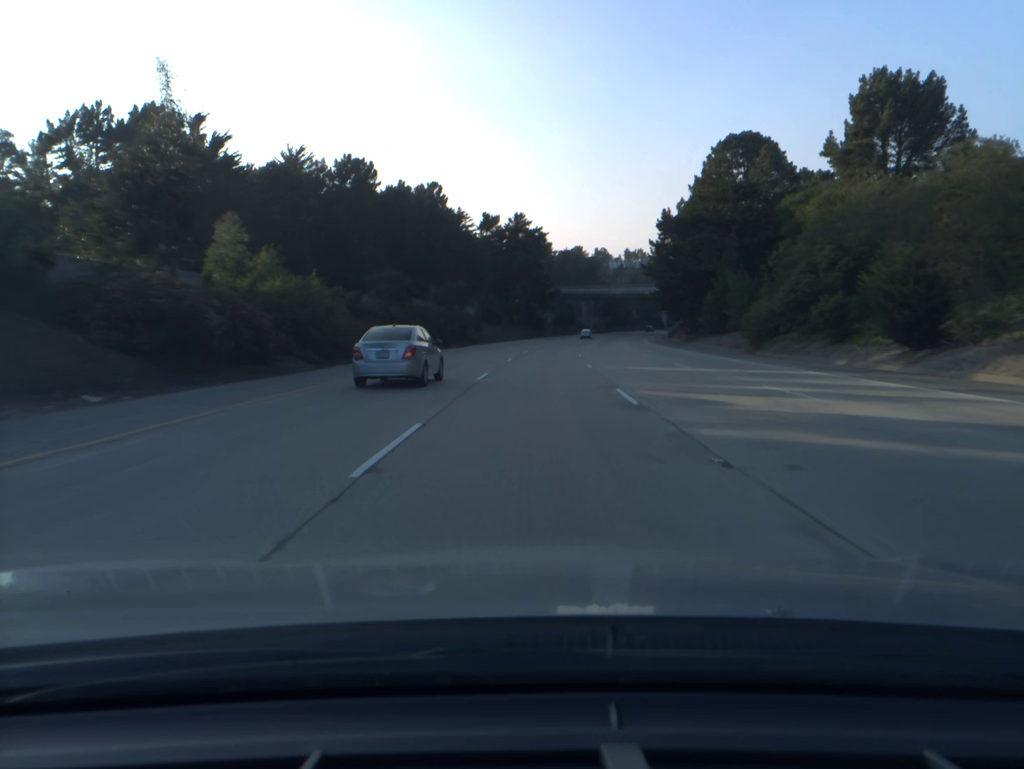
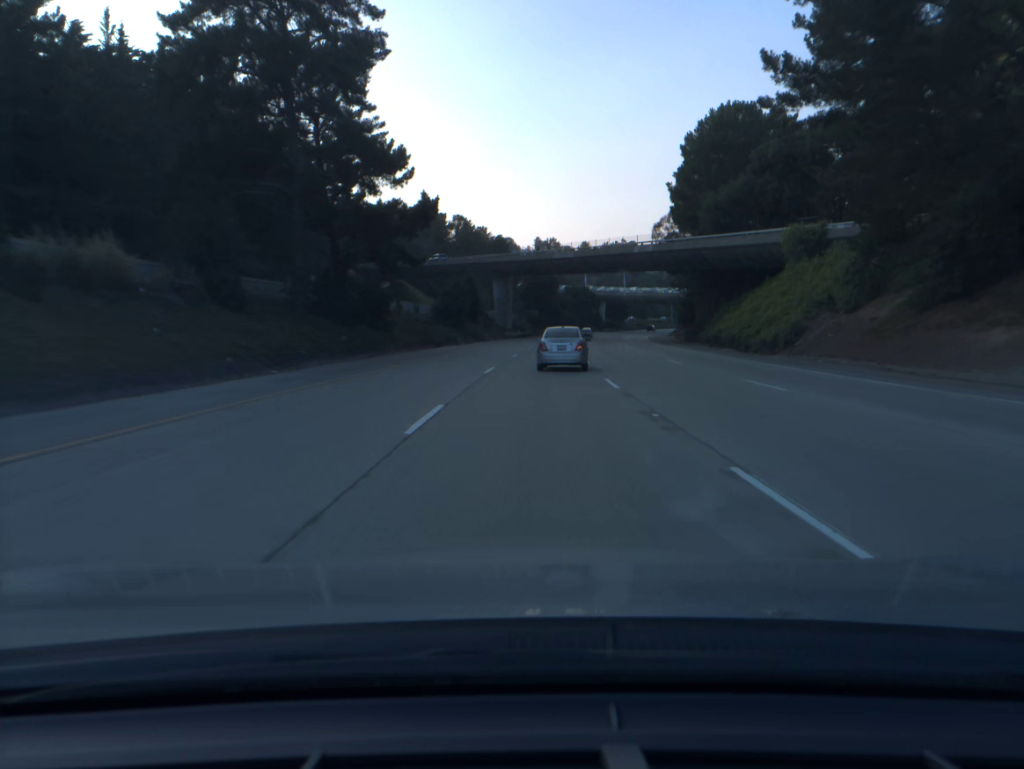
(+6.2, +98.8) m; +7°
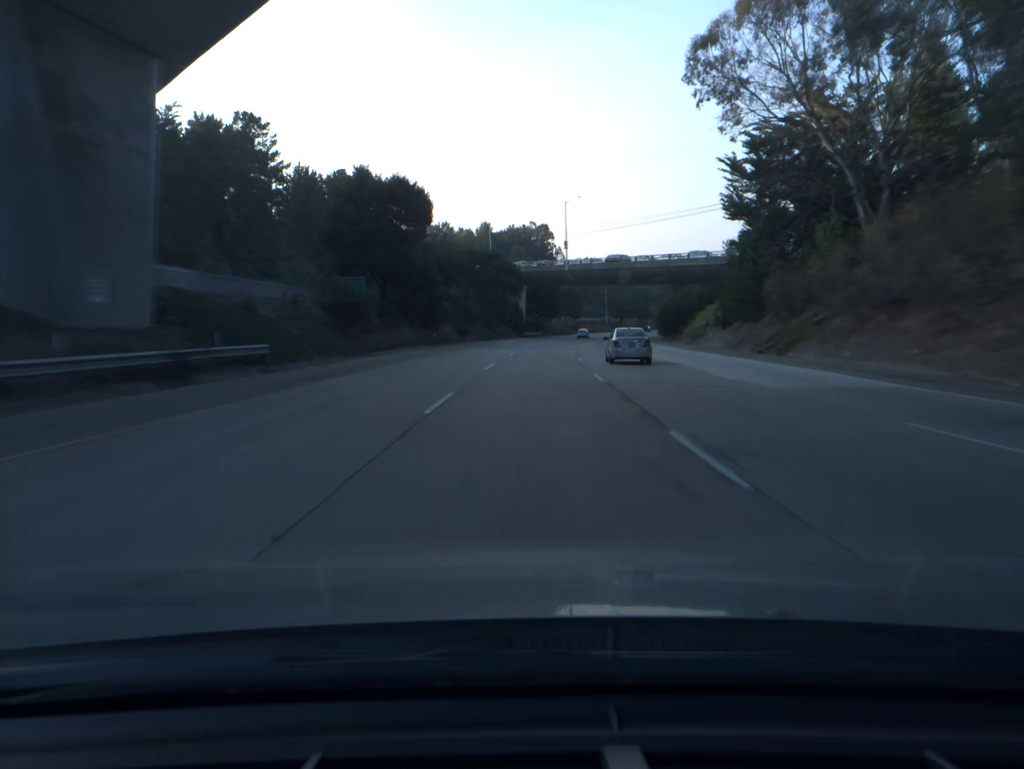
(+6.5, +99.2) m; +7°
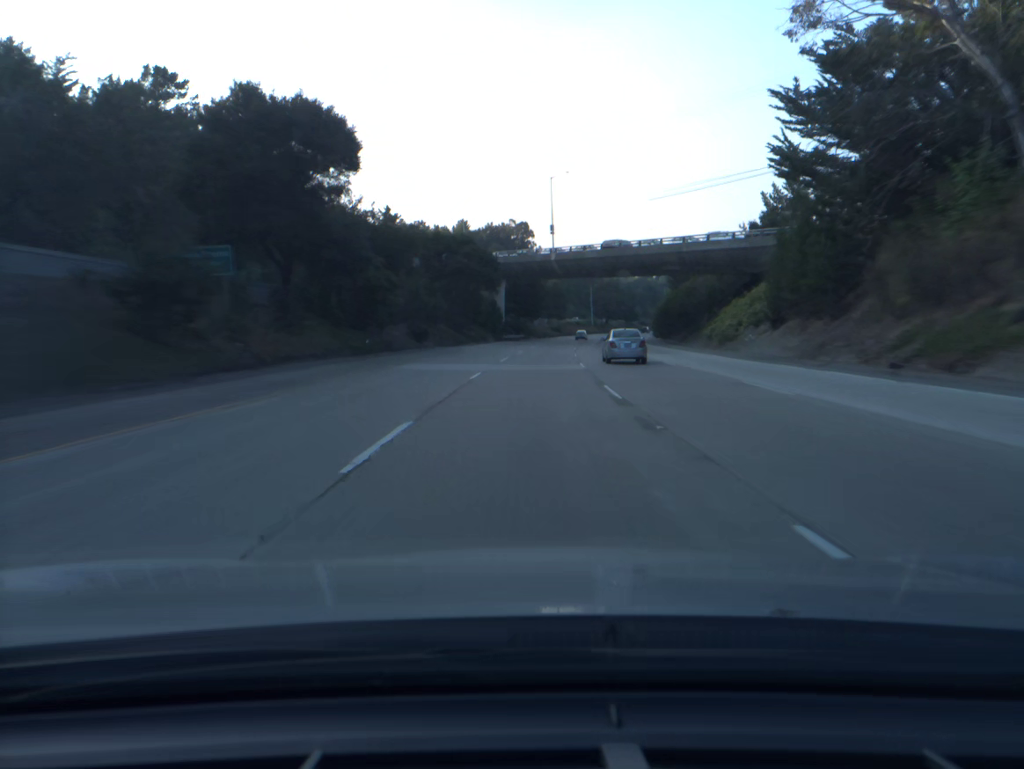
(+0.3, +19.9) m; +1°
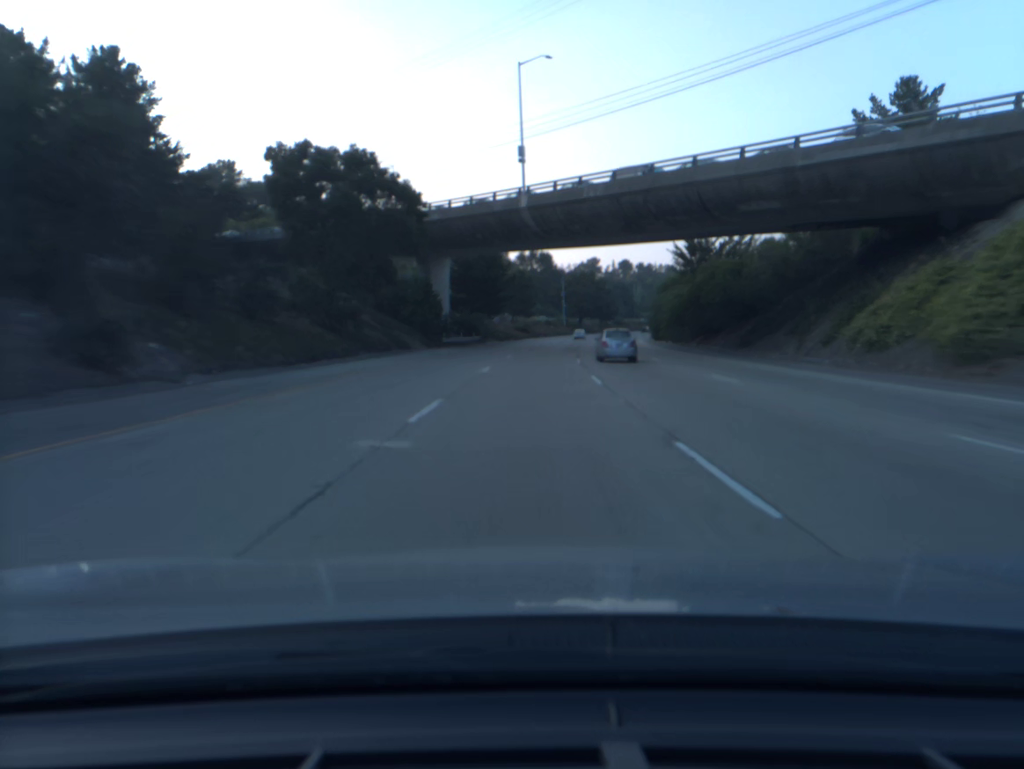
(+0.9, +39.8) m; +3°
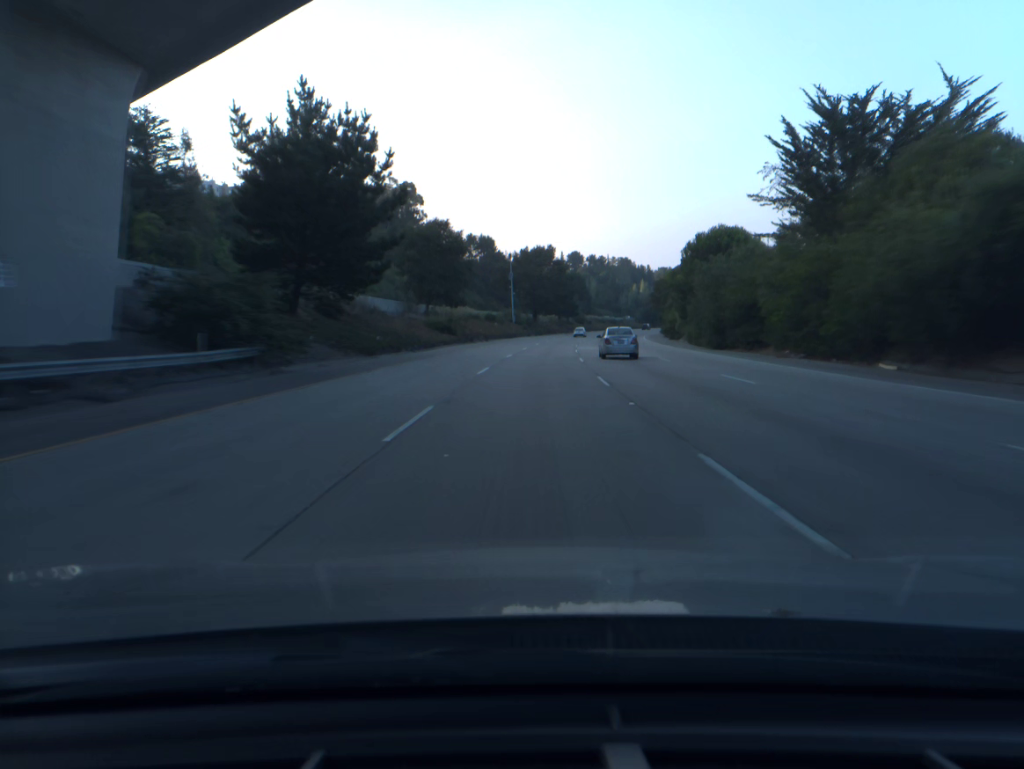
(+2.1, +59.8) m; +4°
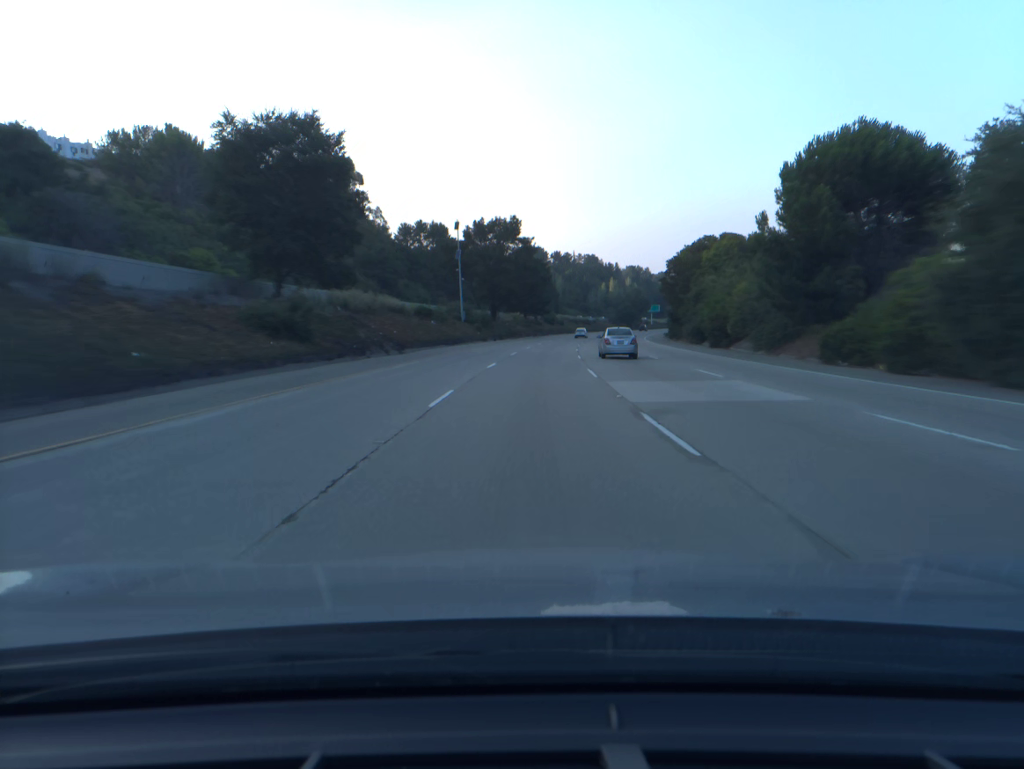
(+1.0, +40.0) m; +3°
